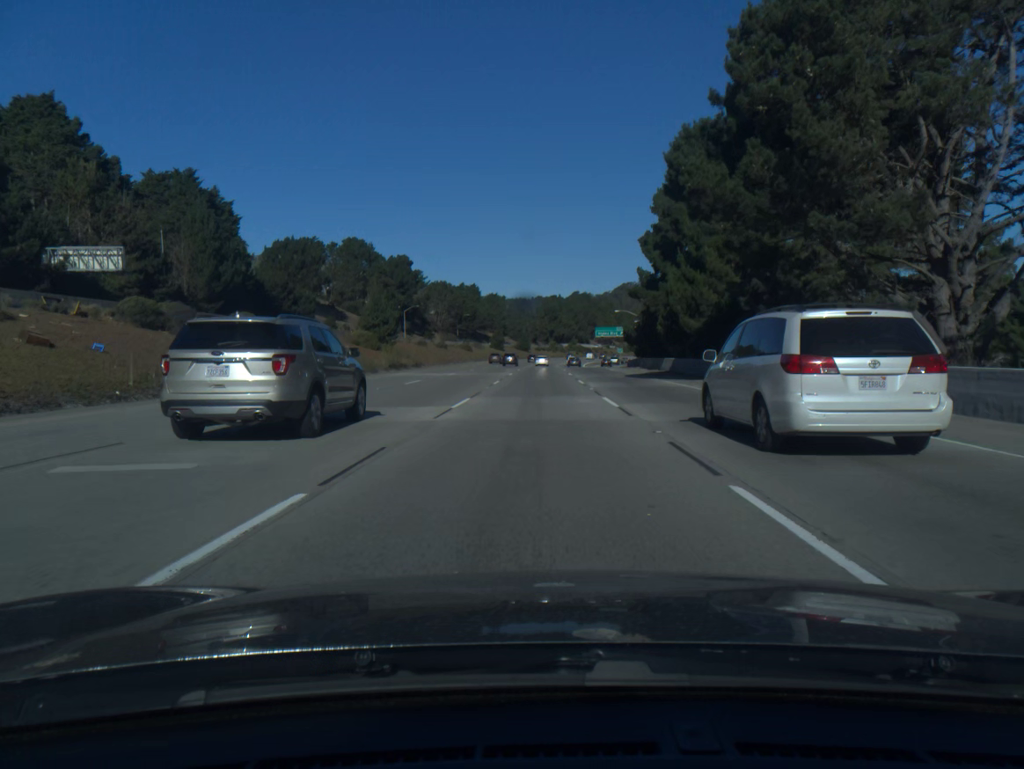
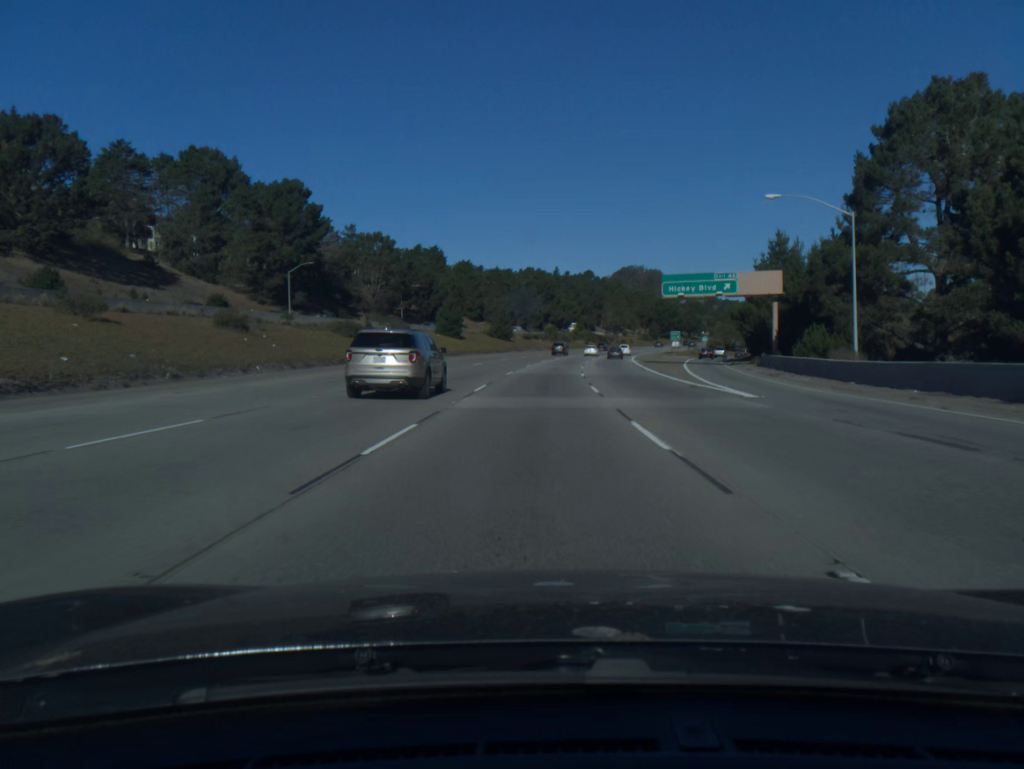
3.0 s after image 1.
(+0.3, +95.8) m; +1°
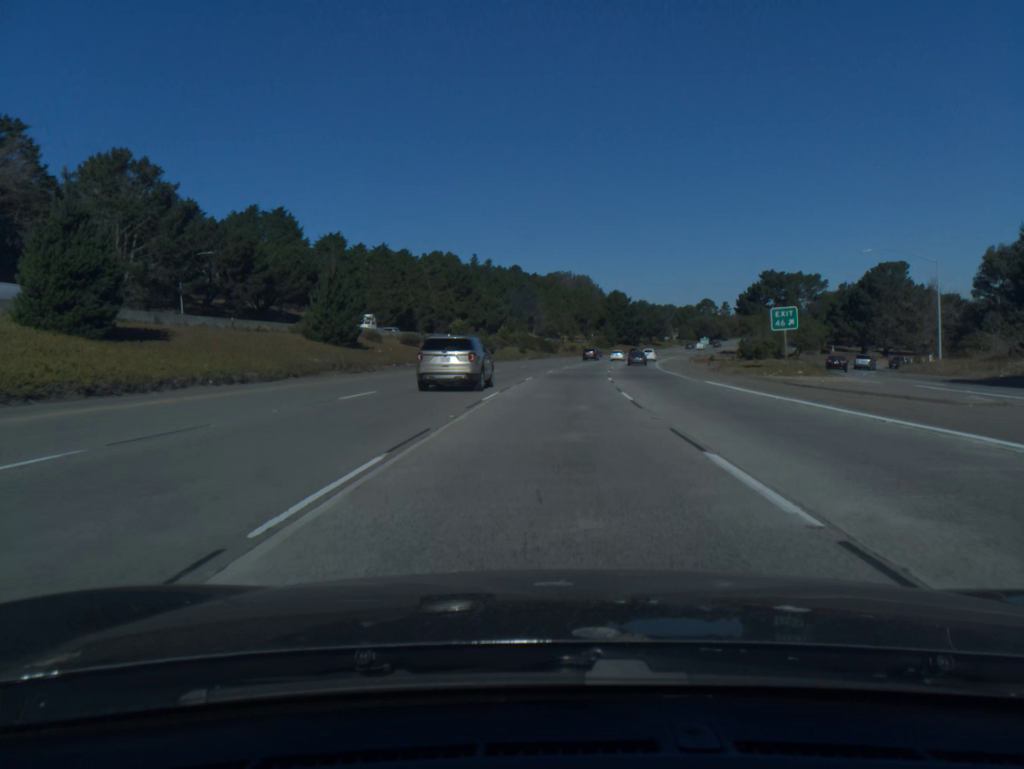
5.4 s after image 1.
(+2.6, +76.7) m; +5°
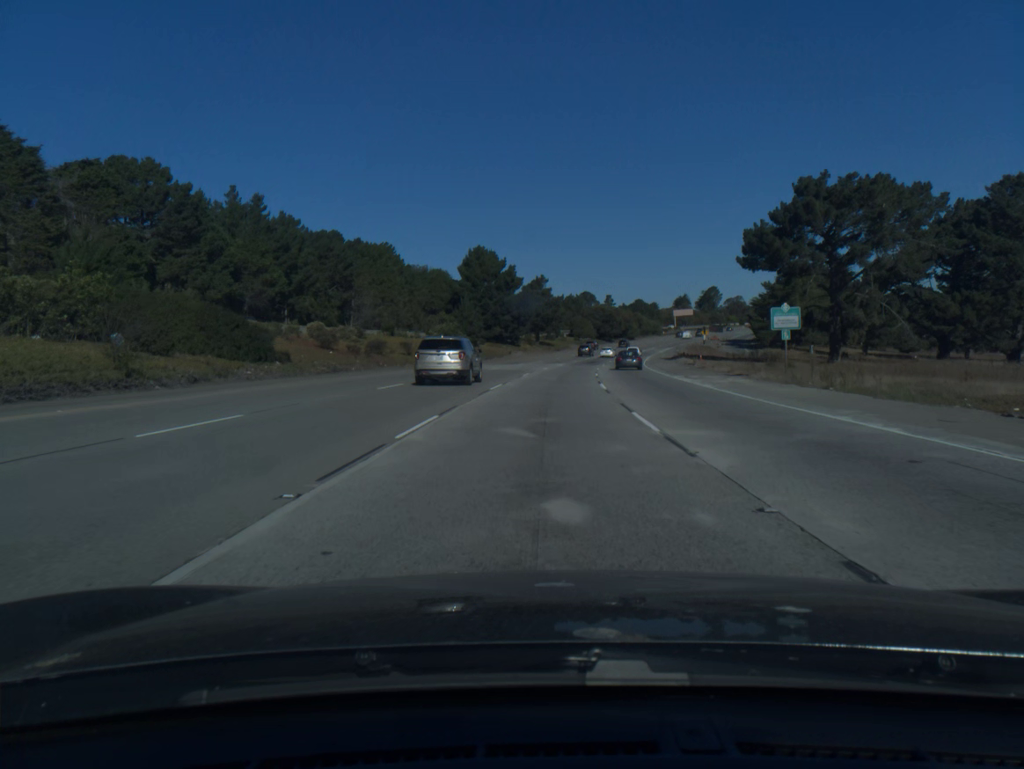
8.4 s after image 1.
(+8.5, +95.2) m; +10°
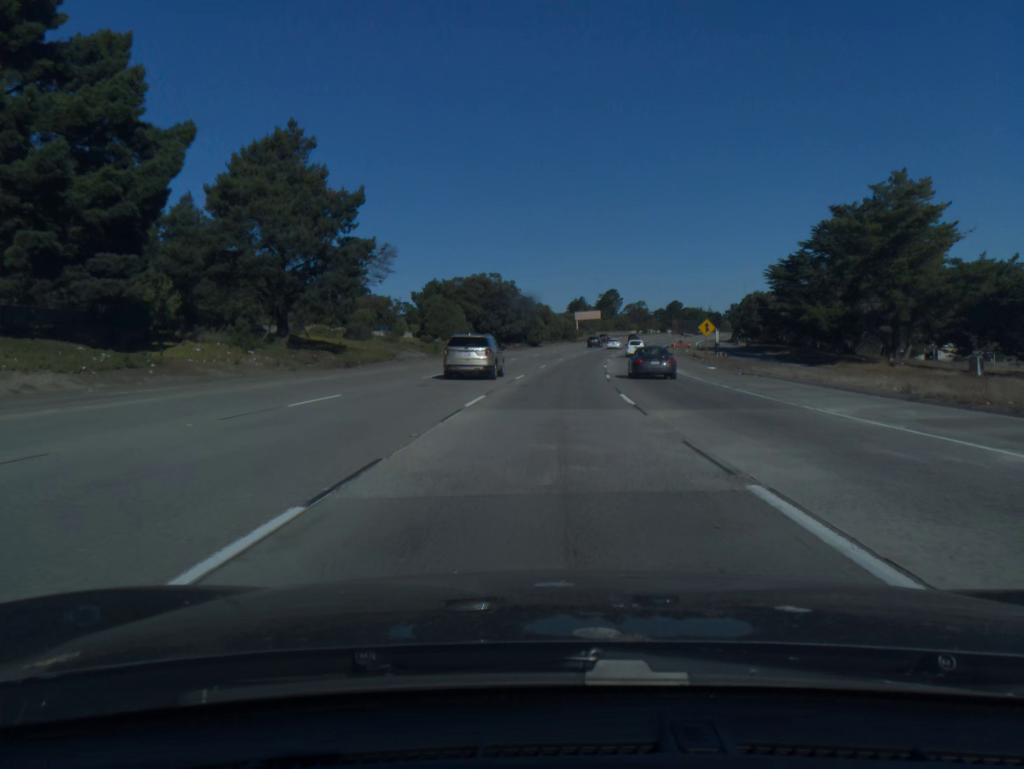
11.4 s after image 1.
(+7.1, +95.4) m; +9°
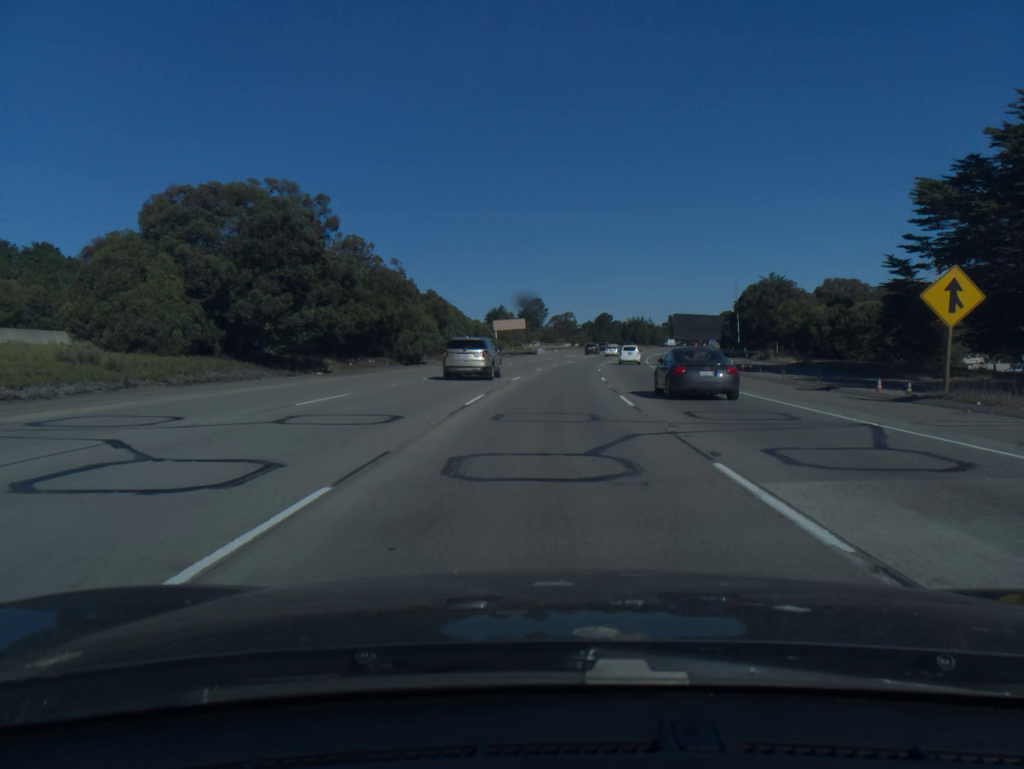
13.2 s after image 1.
(+2.8, +57.1) m; +6°
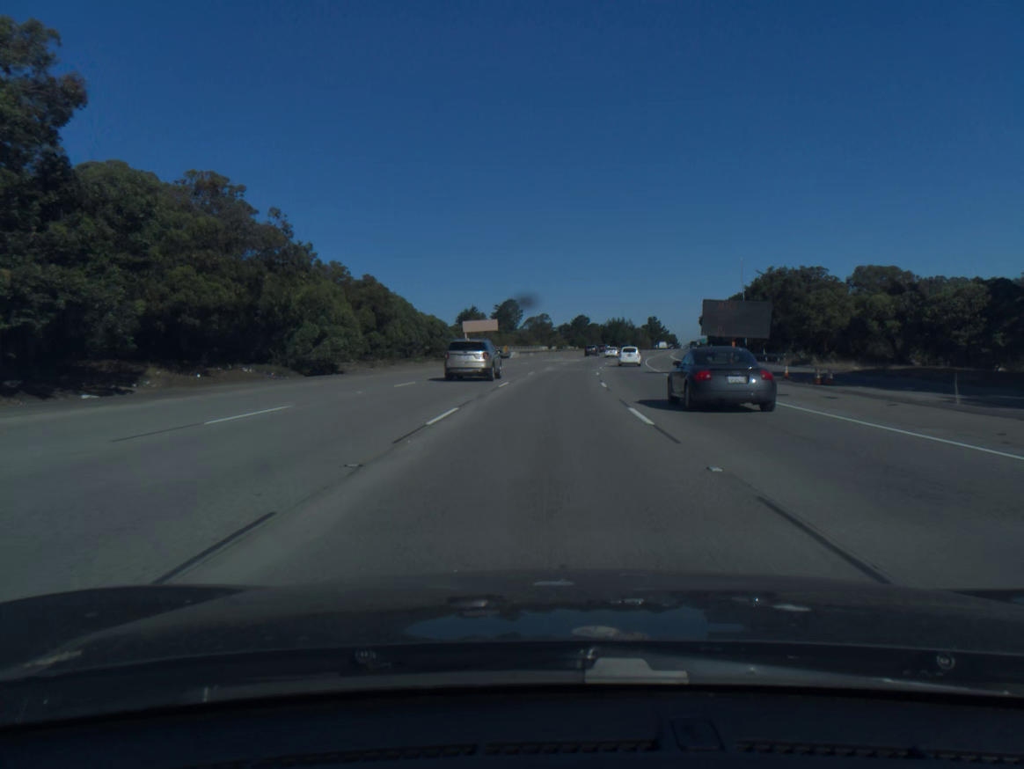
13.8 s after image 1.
(+0.3, +19.0) m; +2°
